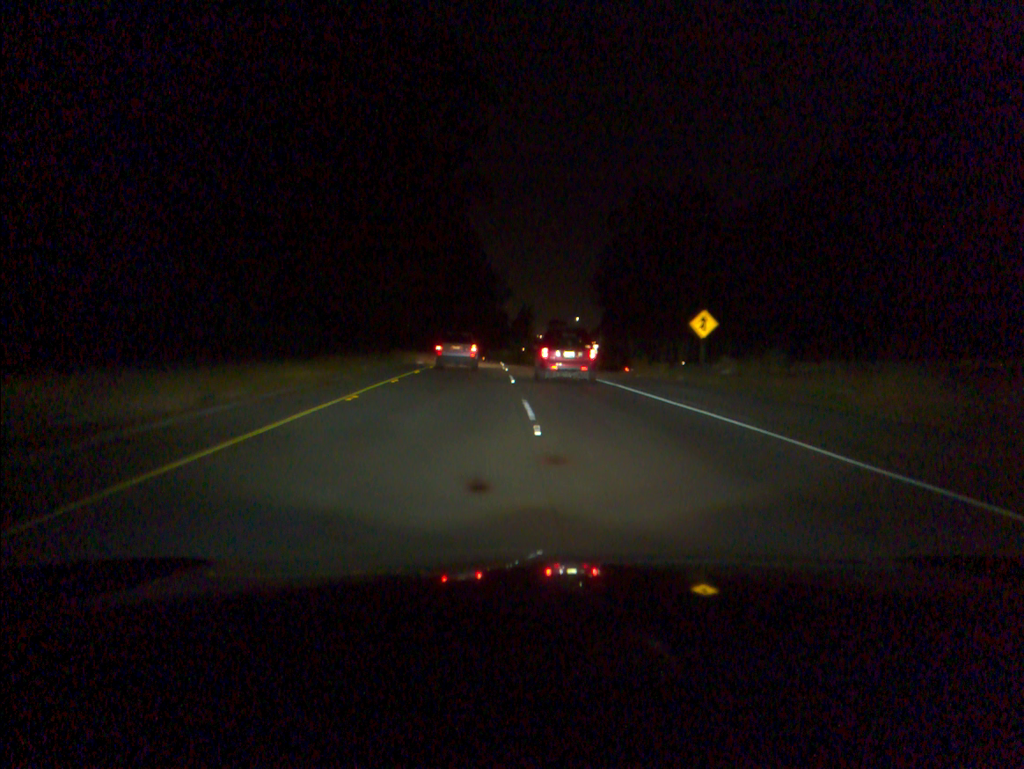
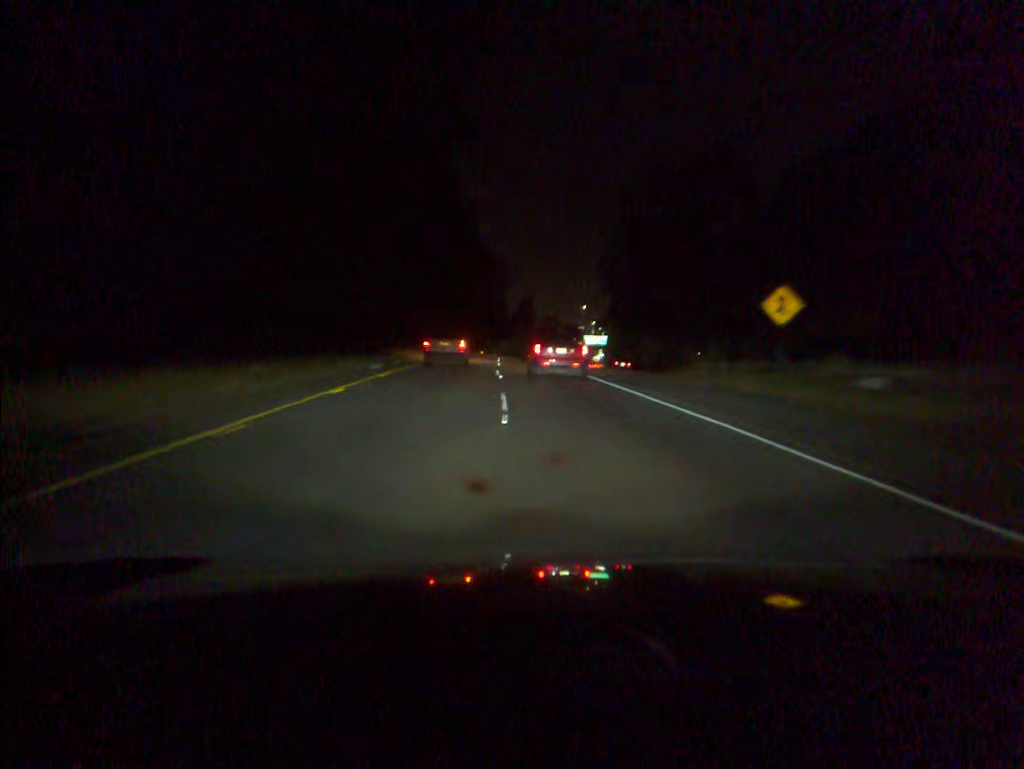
(0.0, +14.0) m; 0°
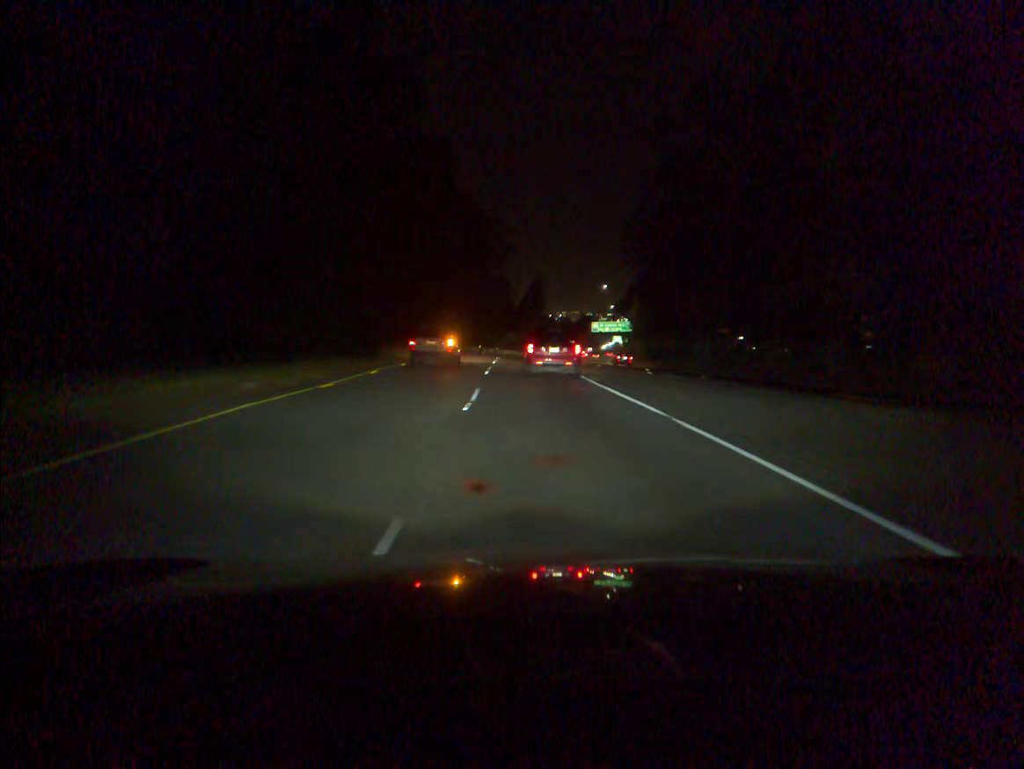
(-0.1, +27.8) m; -1°
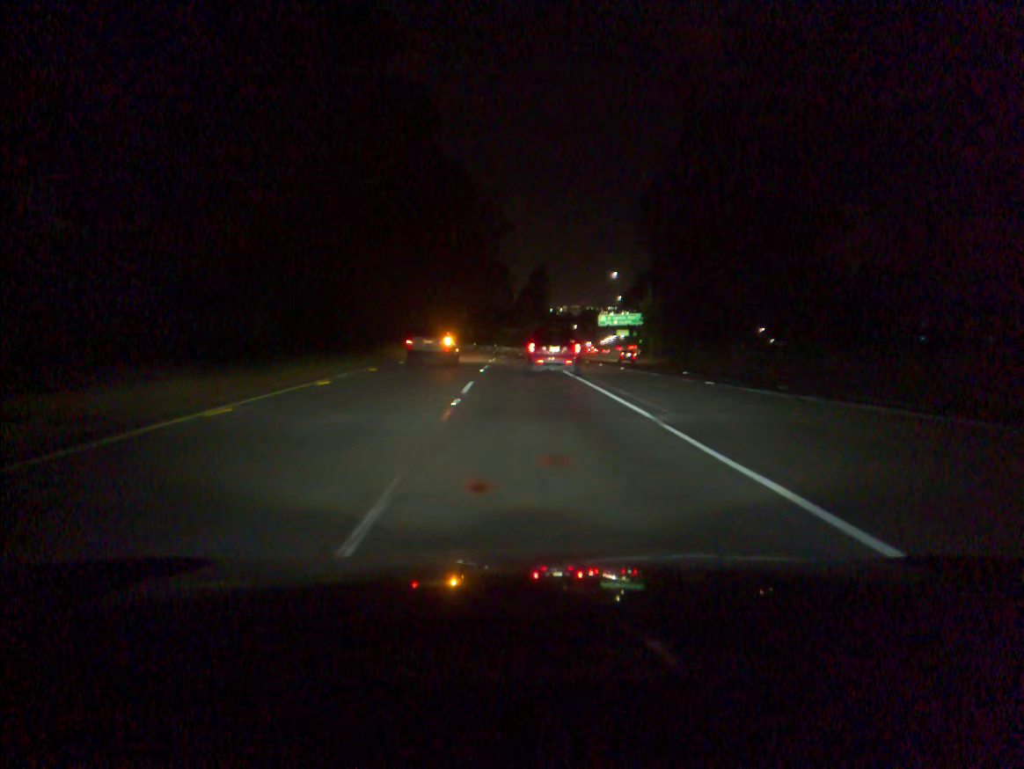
(0.0, +13.9) m; 0°
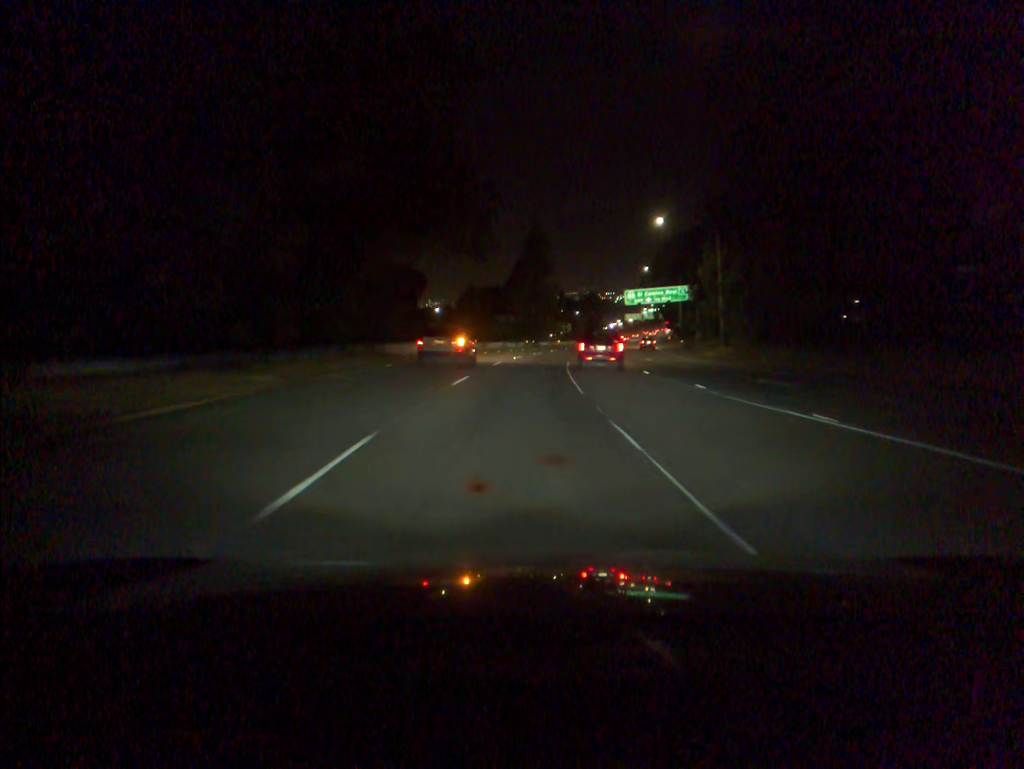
(0.0, +41.5) m; 0°
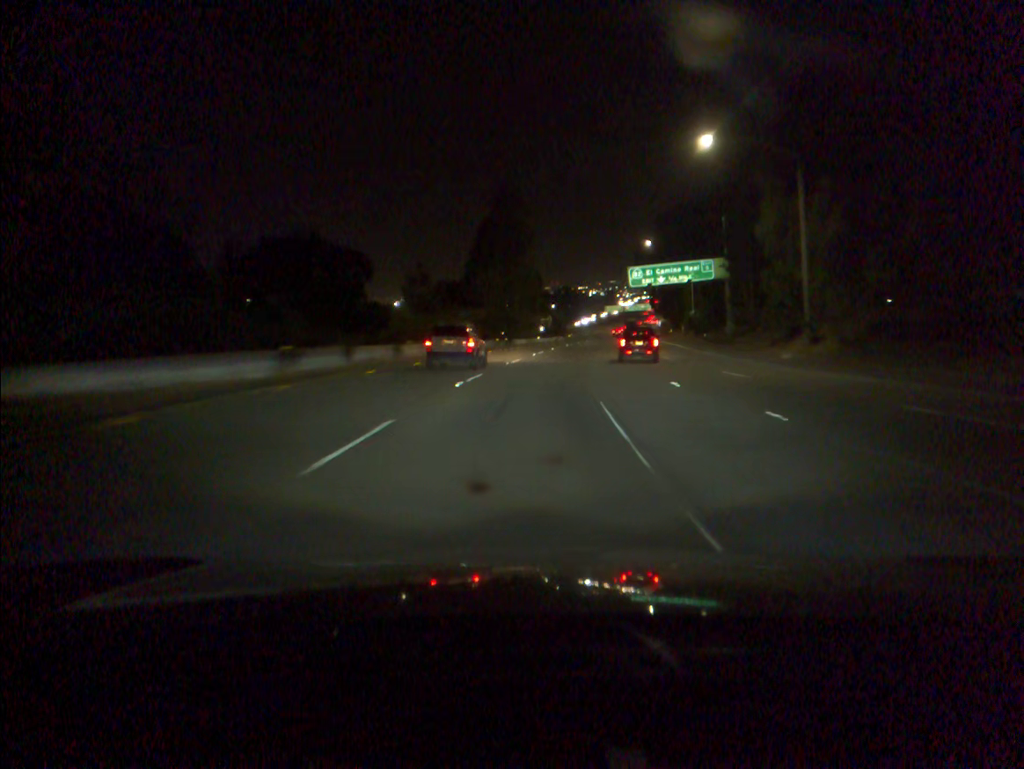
(+0.3, +28.1) m; +2°
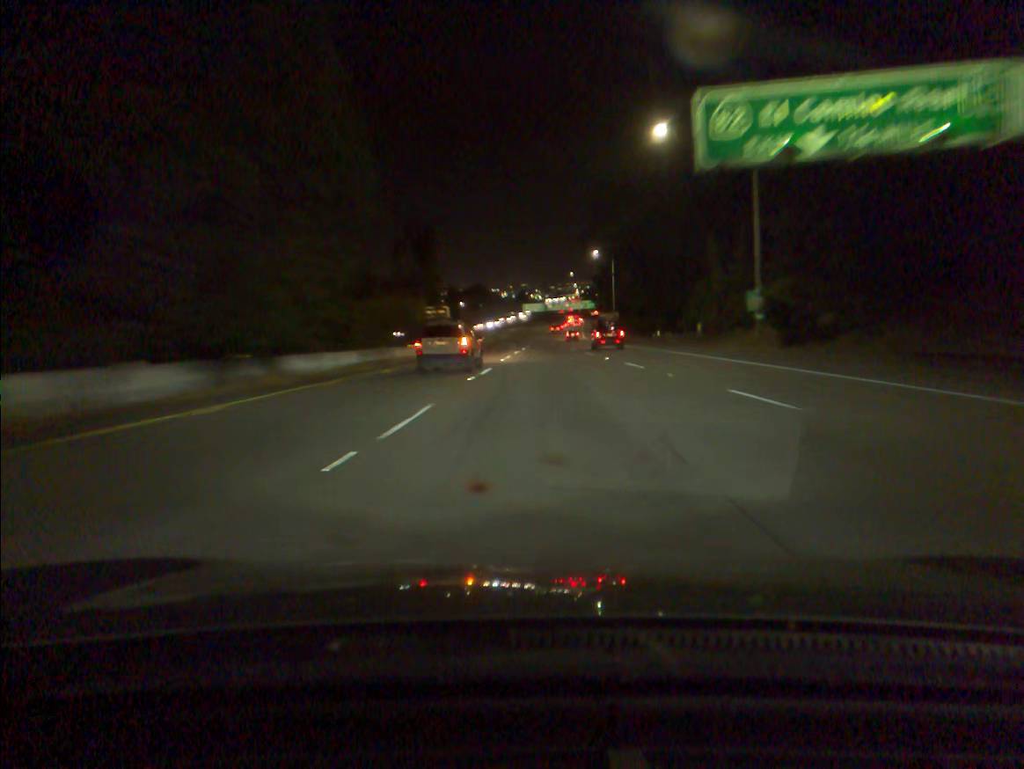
(+3.1, +57.0) m; +6°
